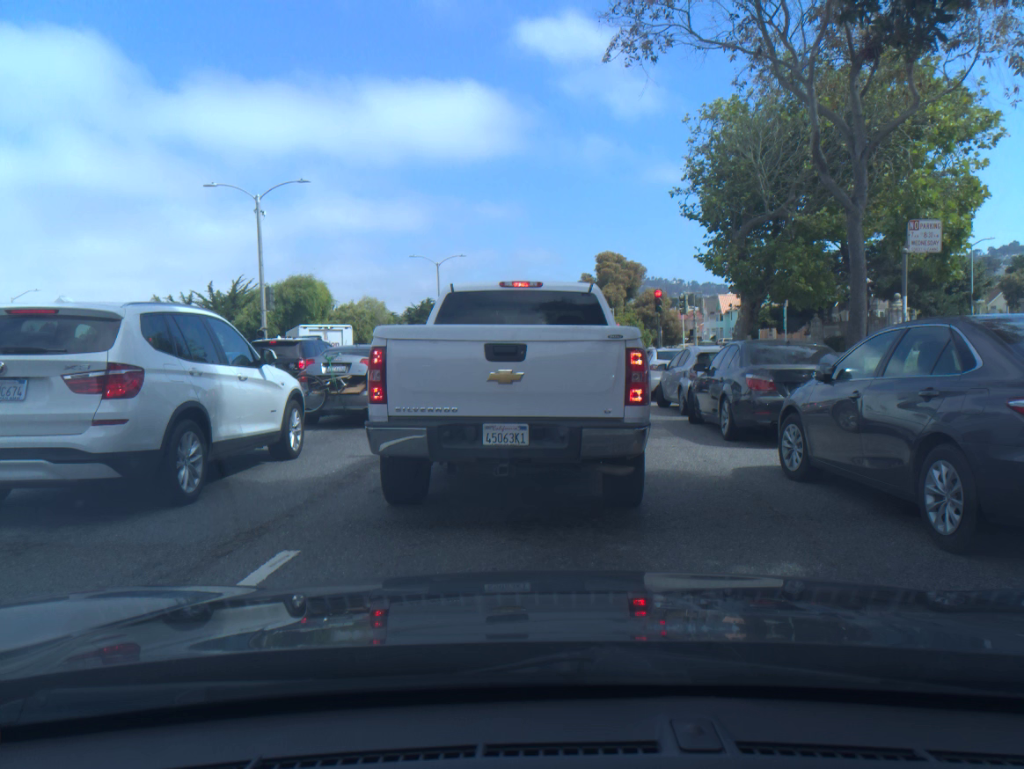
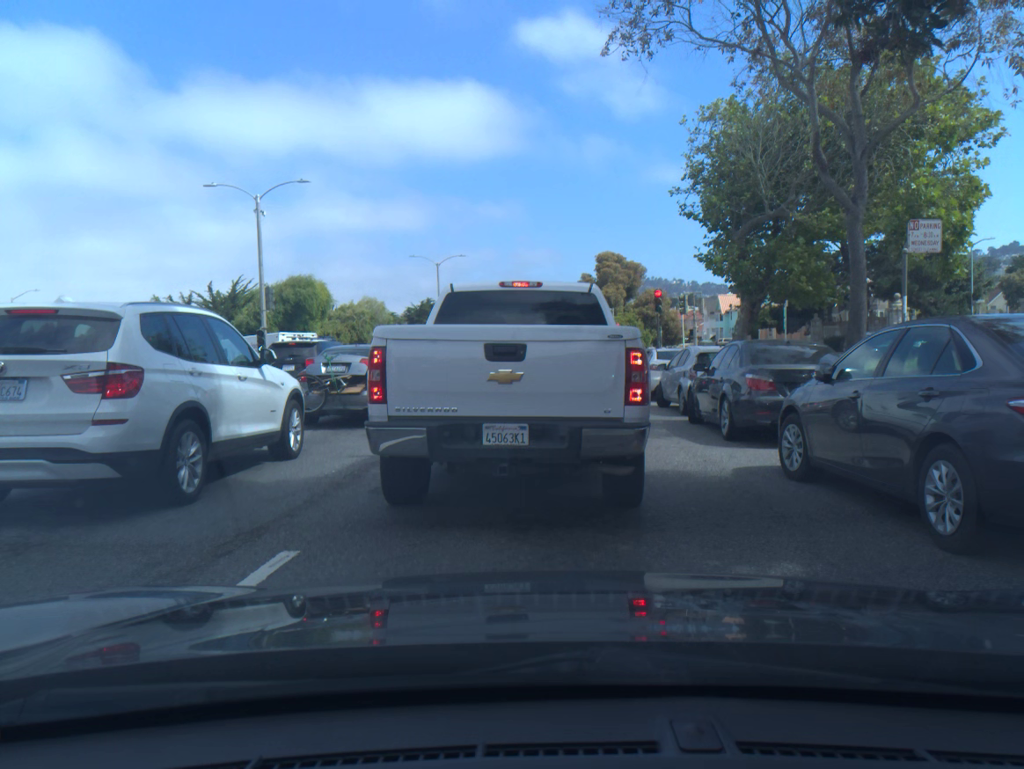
(0.0, 0.0) m; 0°
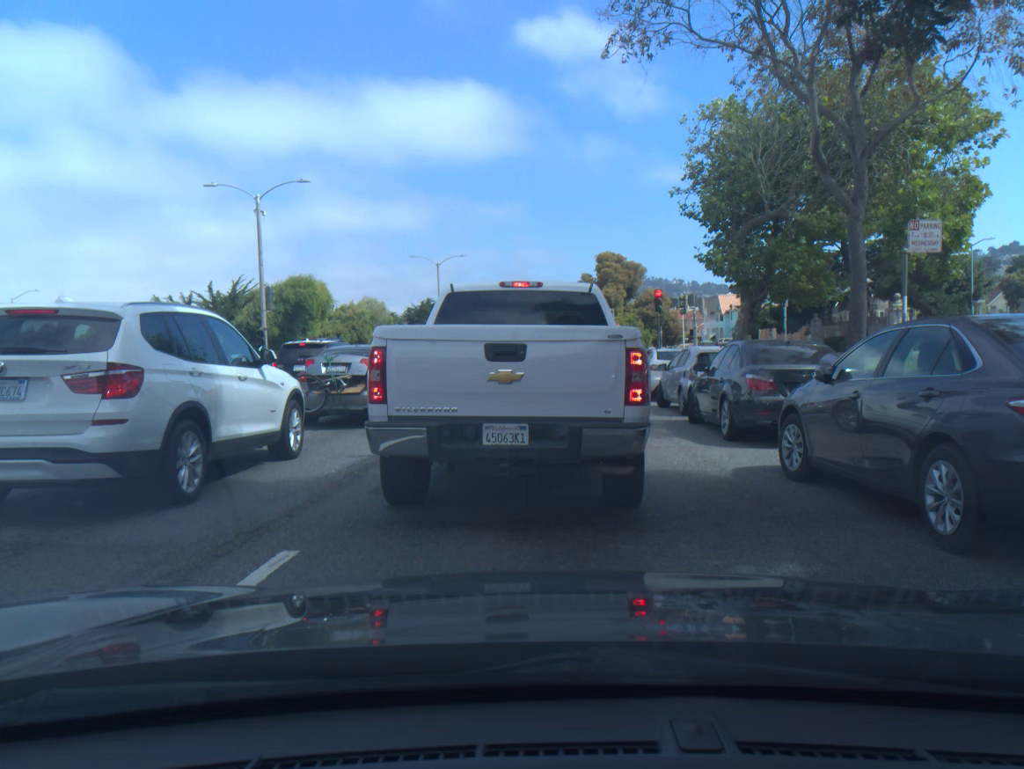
(0.0, 0.0) m; 0°
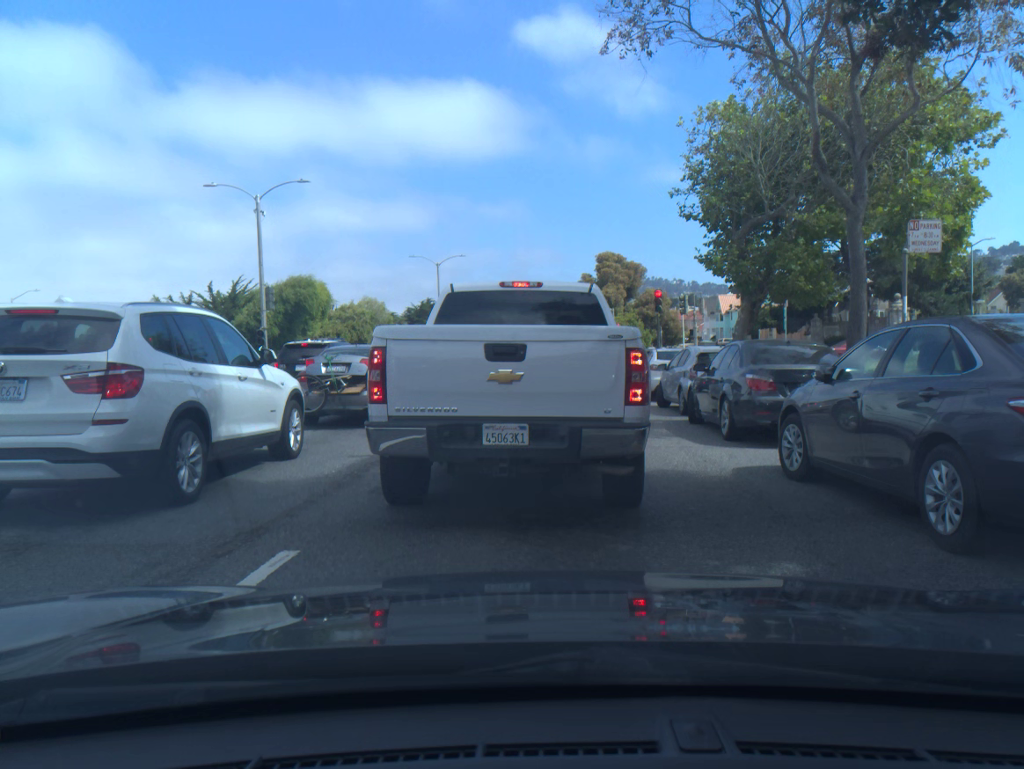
(0.0, 0.0) m; 0°
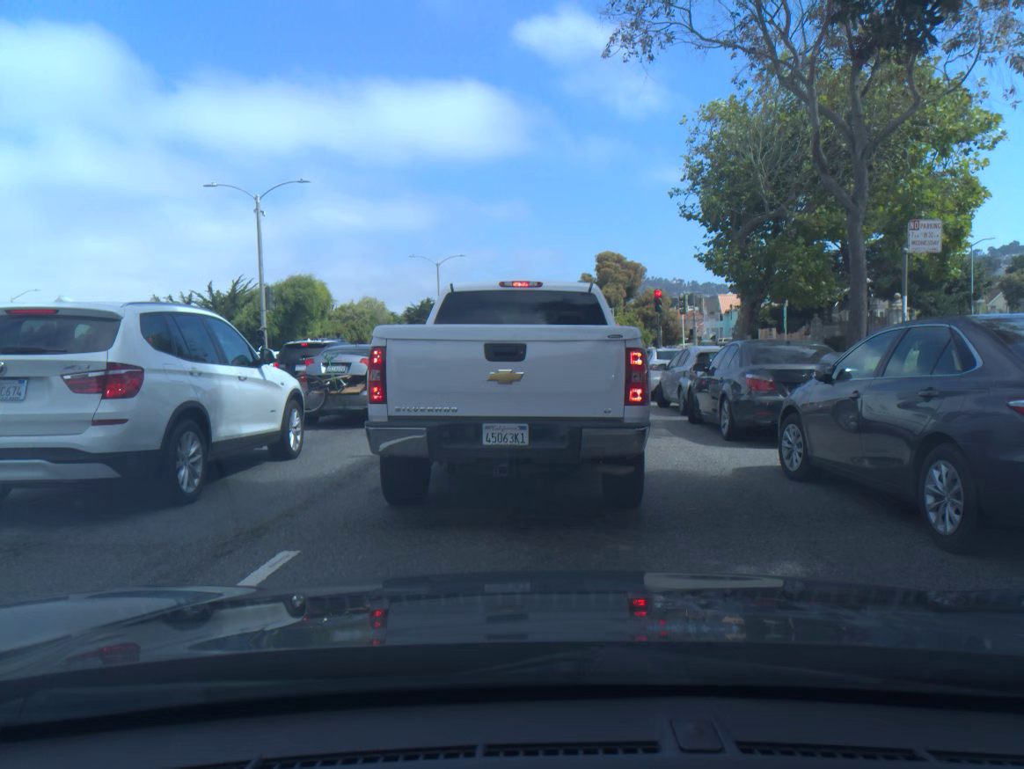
(0.0, 0.0) m; 0°
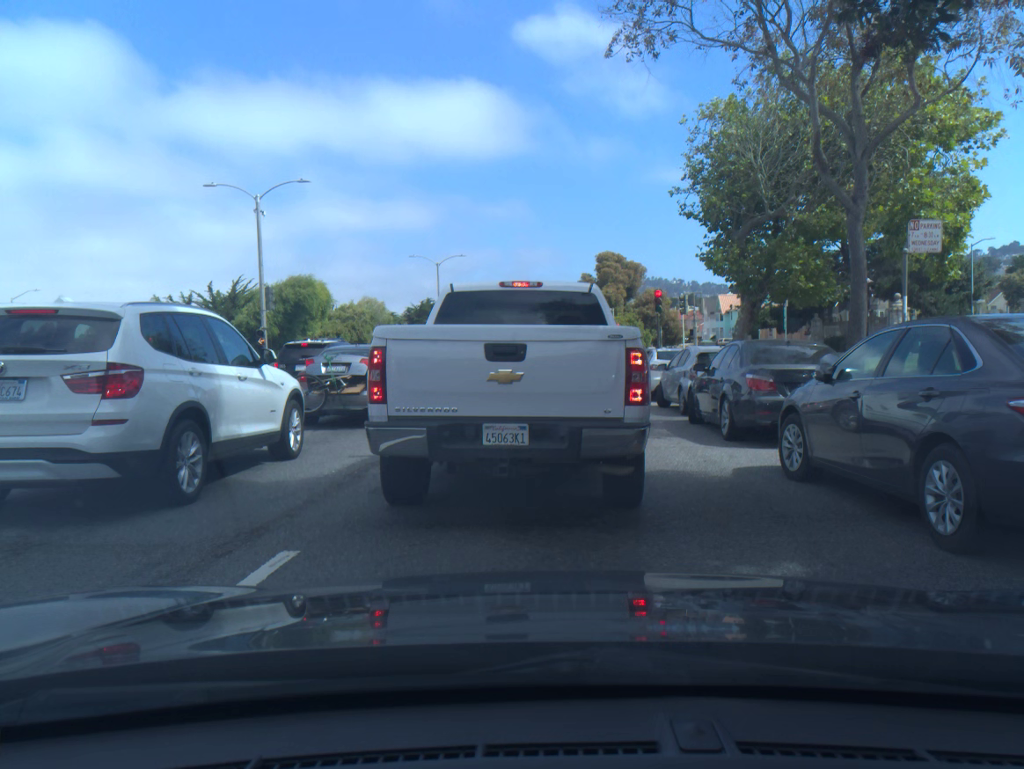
(0.0, 0.0) m; 0°
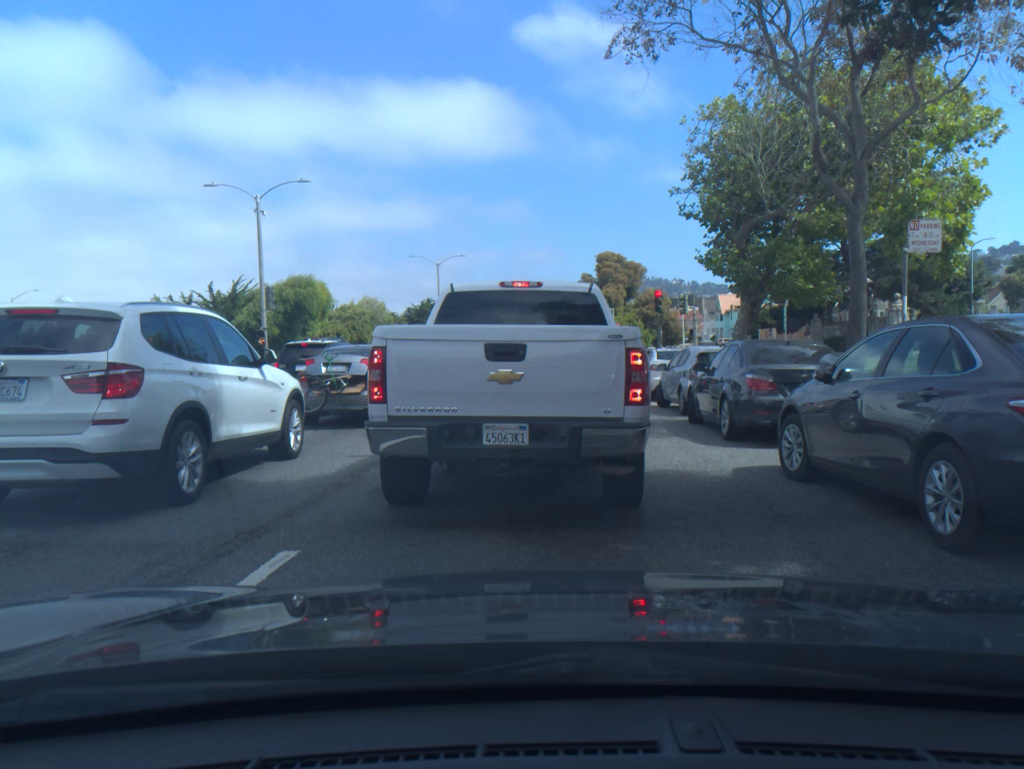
(0.0, 0.0) m; 0°
